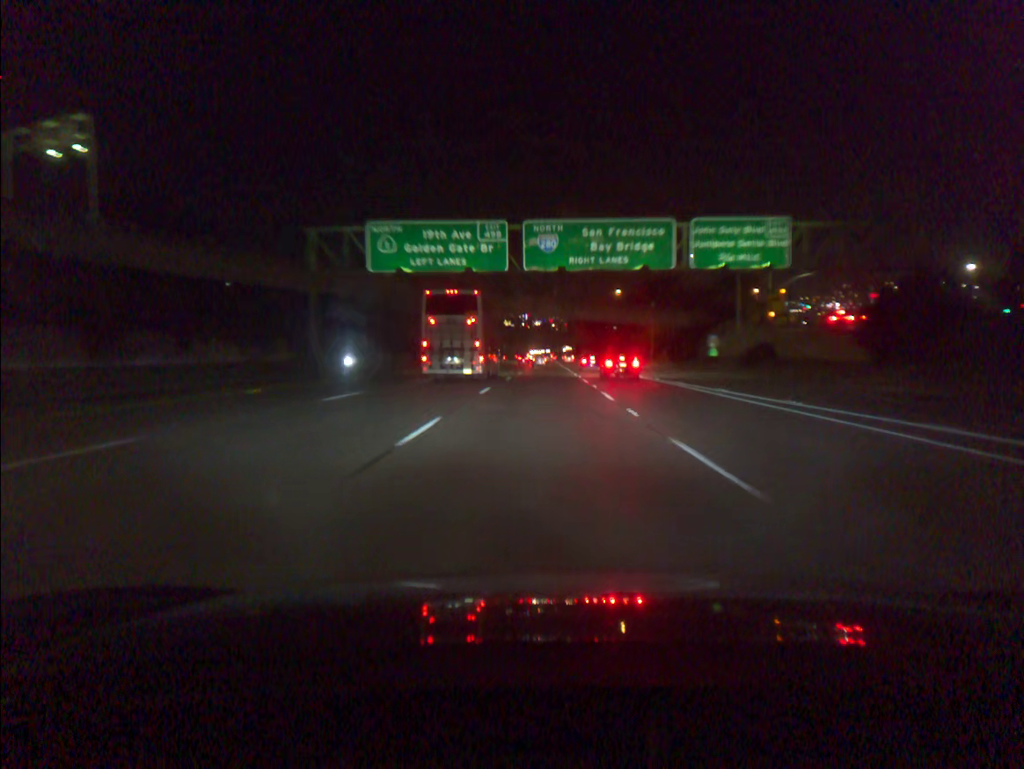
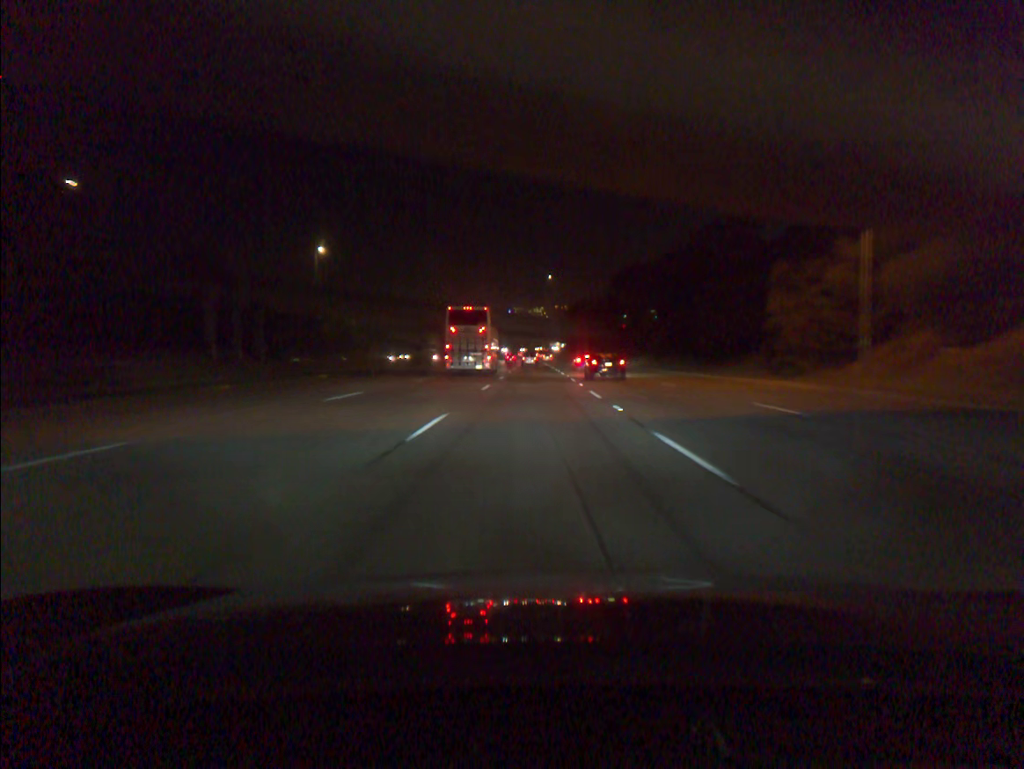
(+1.4, +84.9) m; +1°
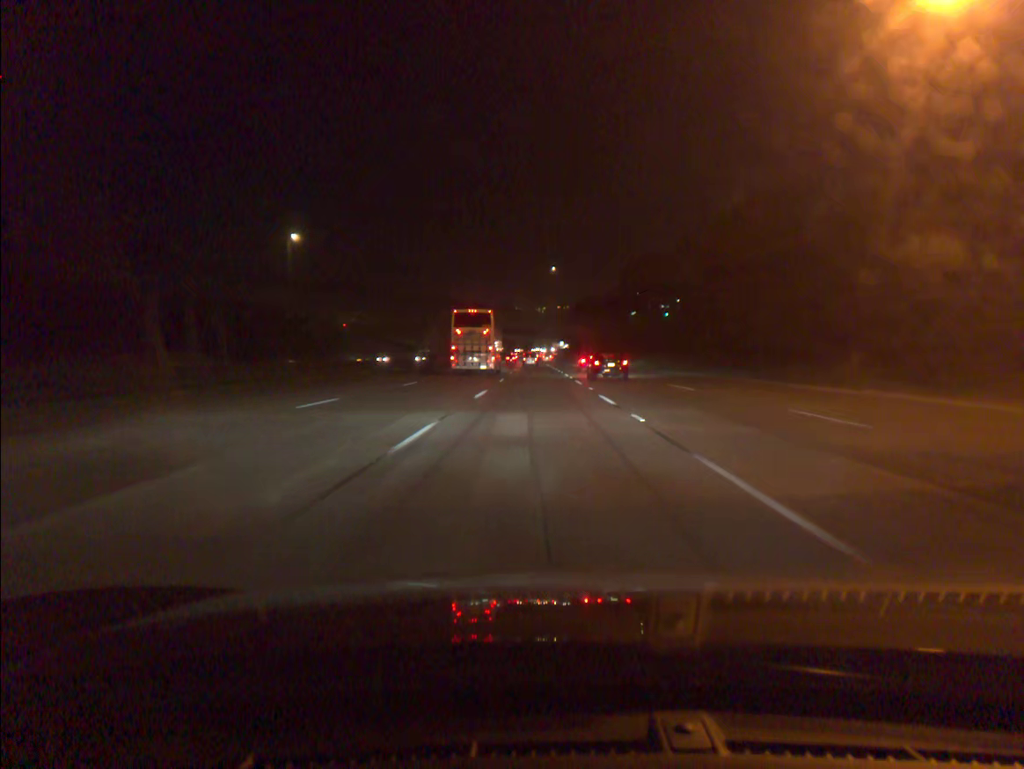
(0.0, +17.4) m; 0°
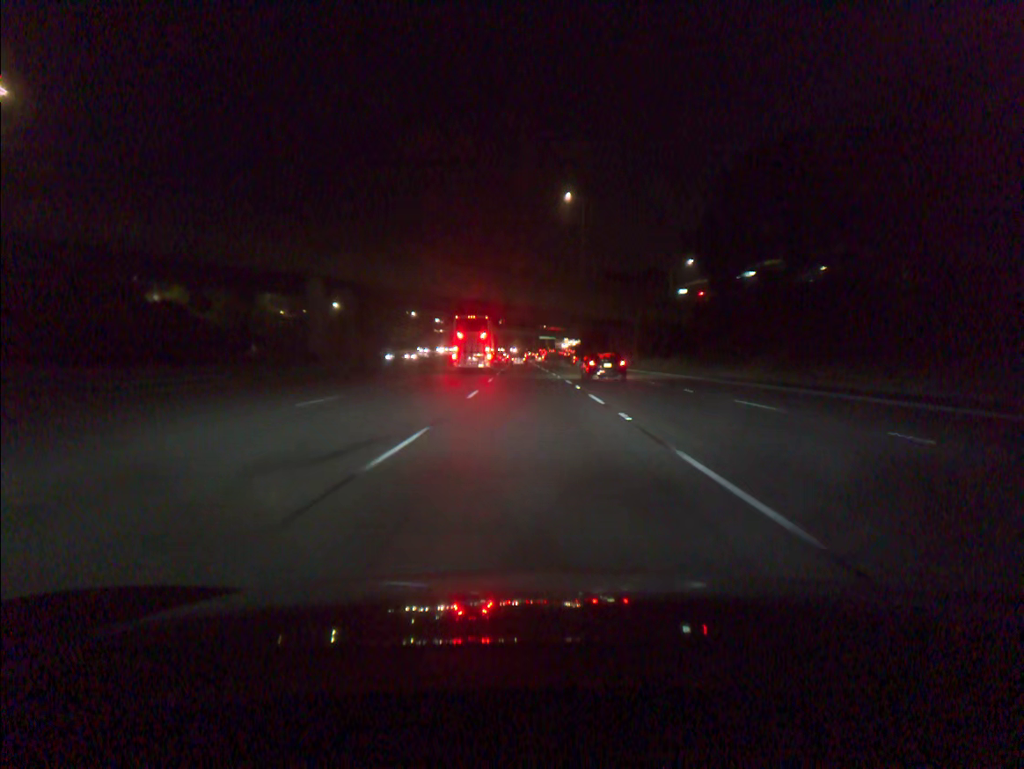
(0.0, +70.9) m; 0°
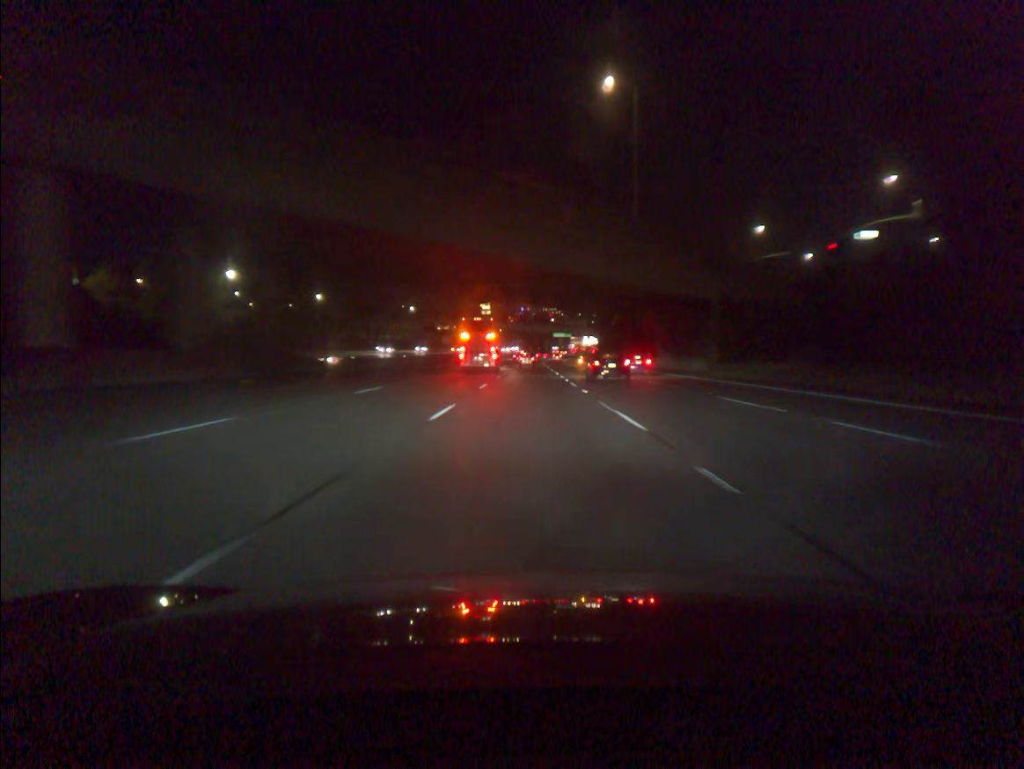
(-0.2, +36.0) m; -1°
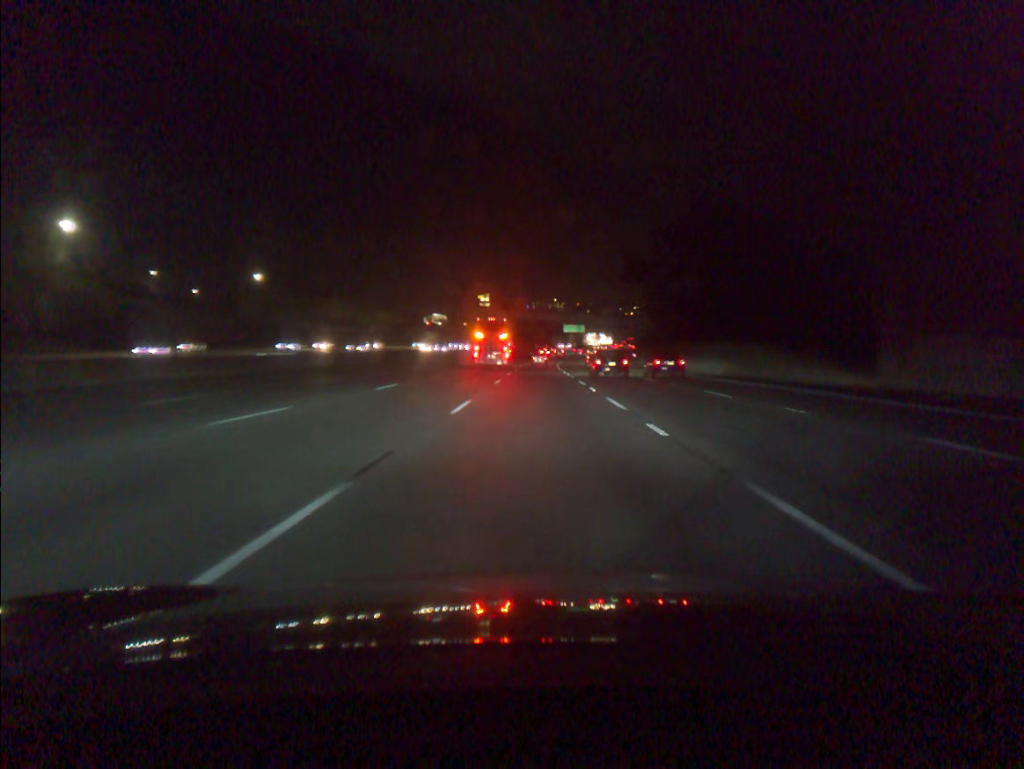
(-0.3, +54.5) m; 0°
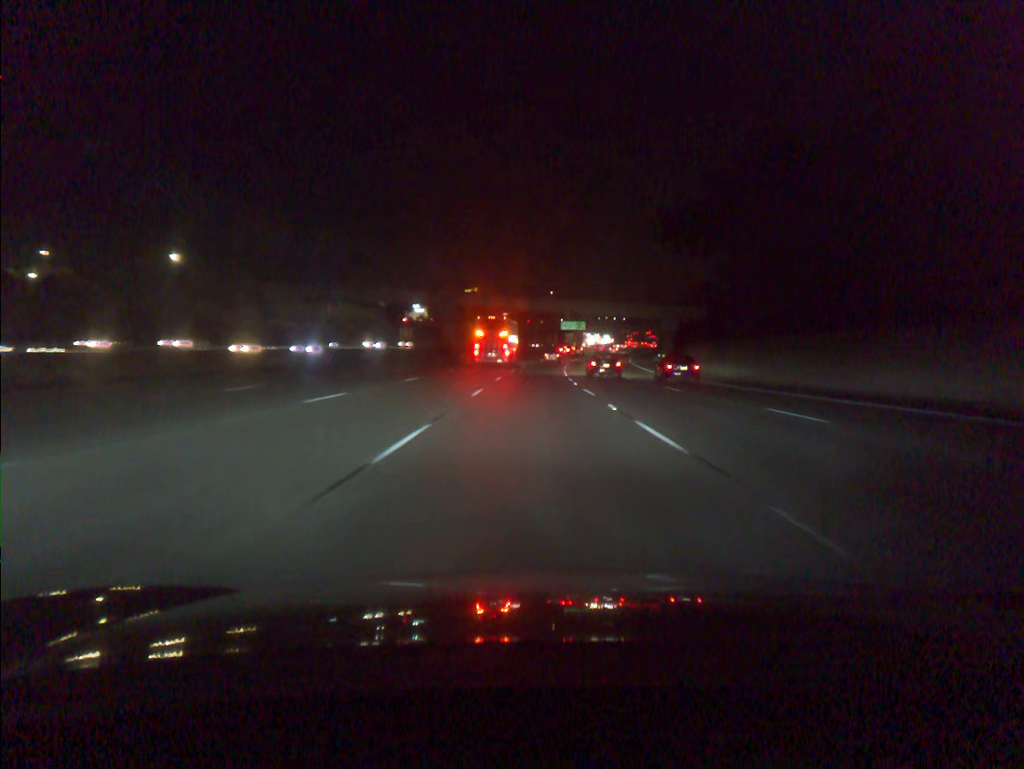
(+0.1, +36.6) m; 0°
